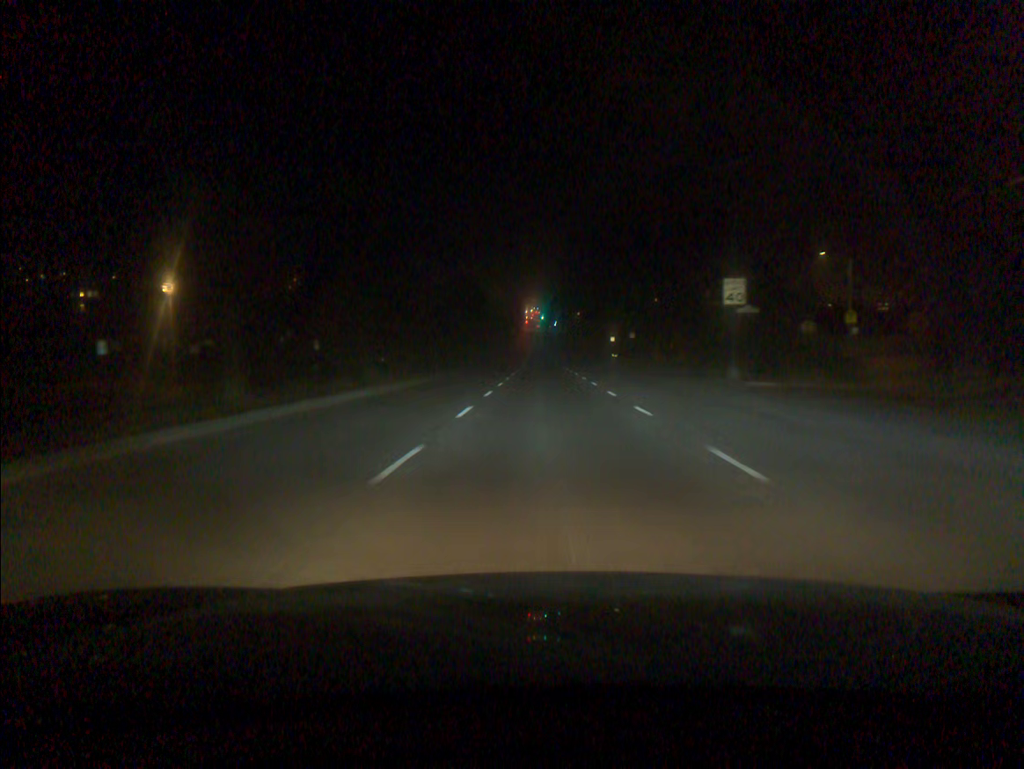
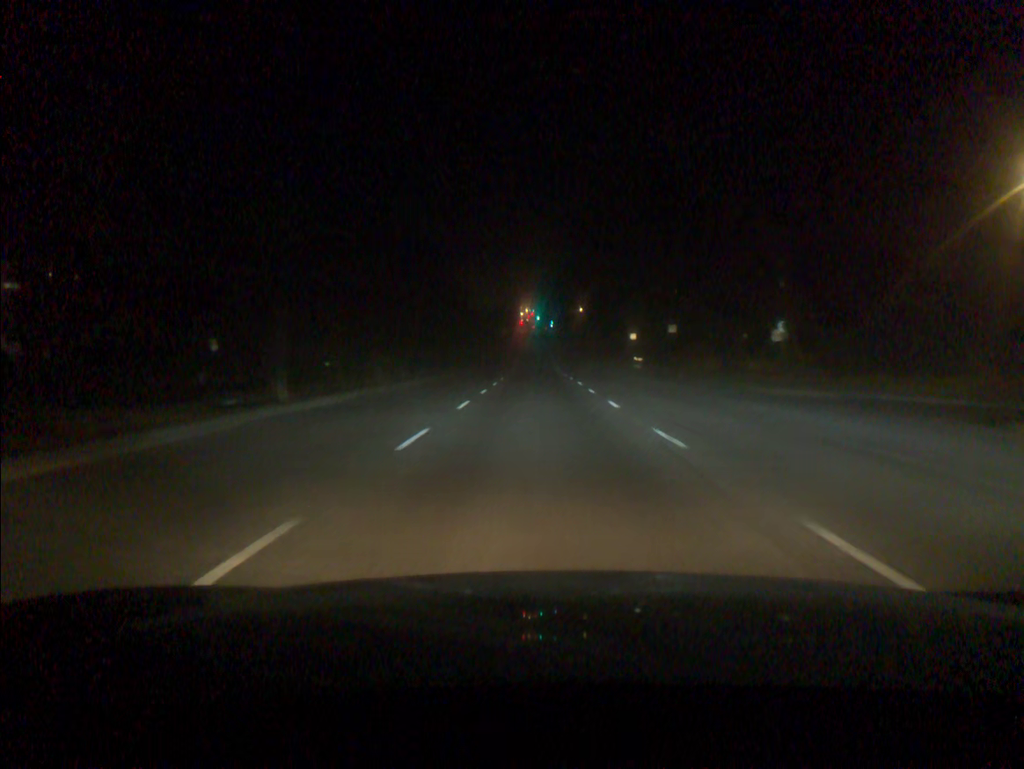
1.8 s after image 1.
(+0.1, +26.3) m; 0°
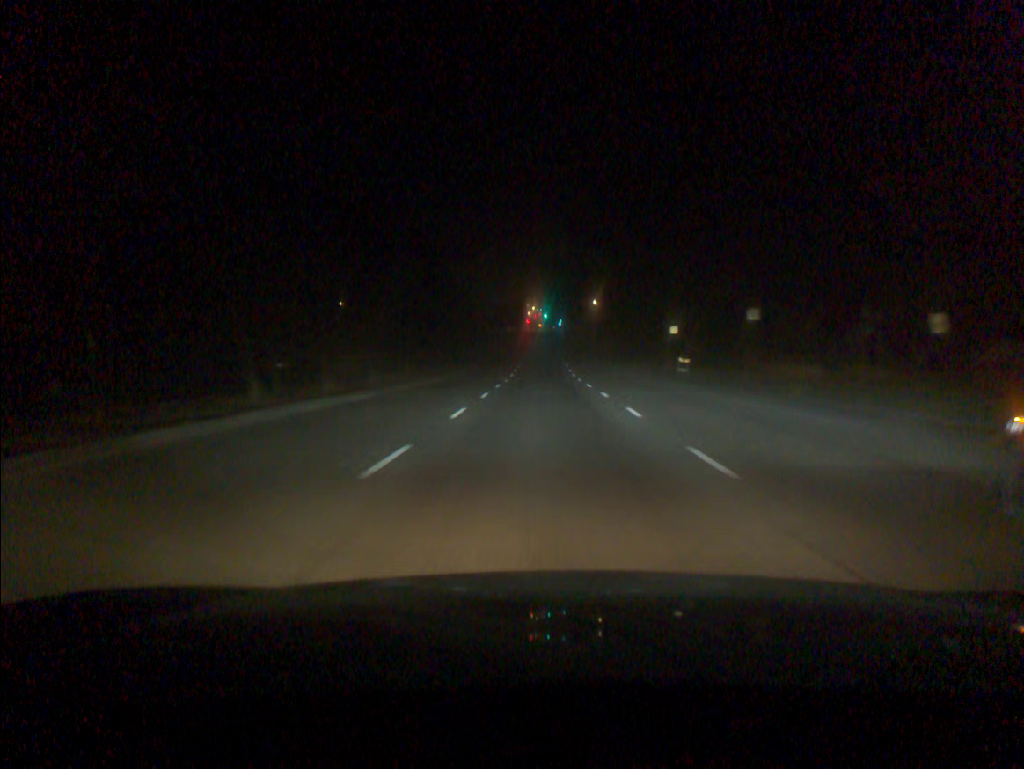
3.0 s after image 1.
(-0.1, +17.5) m; -1°
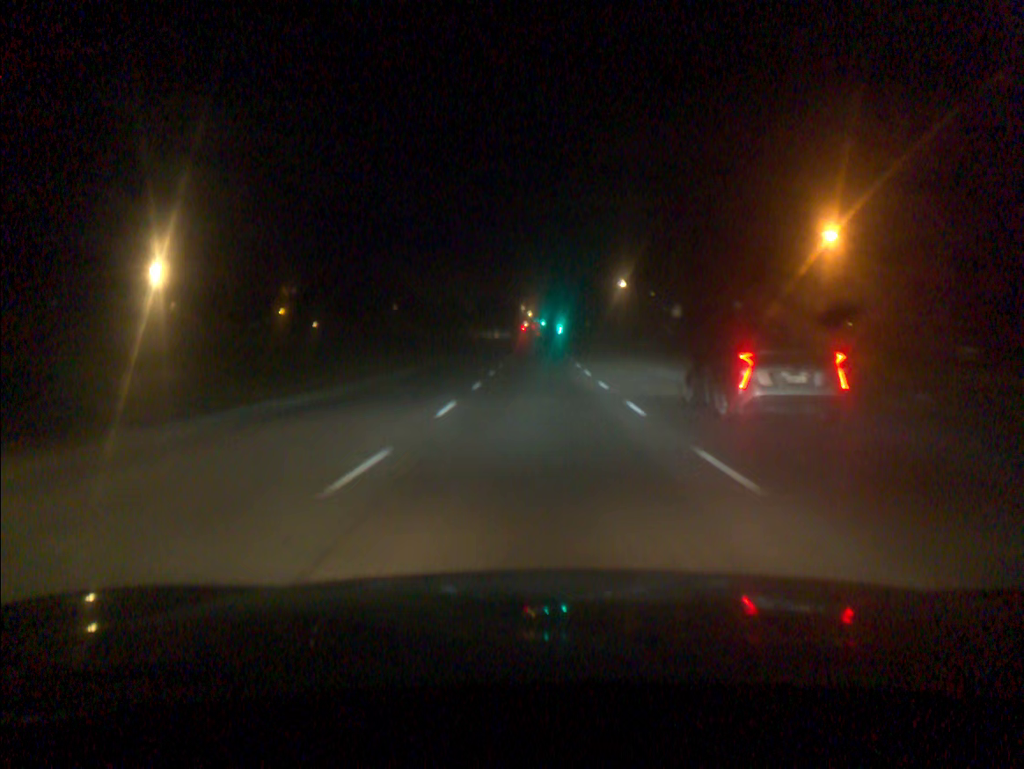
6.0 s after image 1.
(+0.1, +44.2) m; 0°
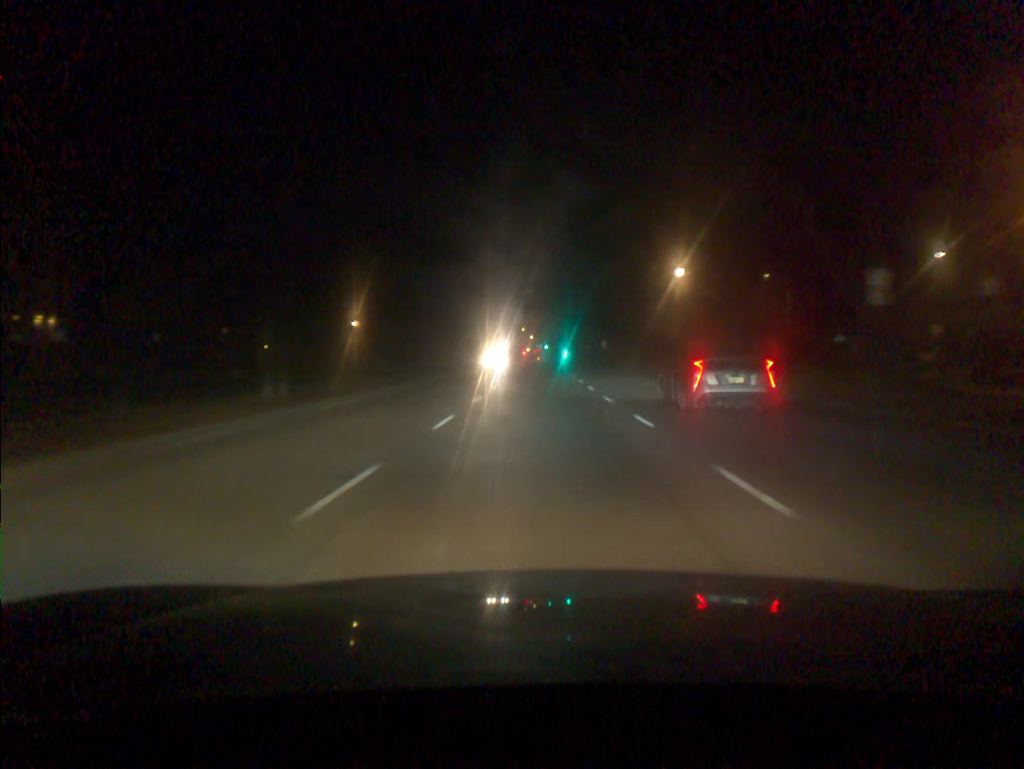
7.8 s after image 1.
(-0.1, +29.8) m; 0°
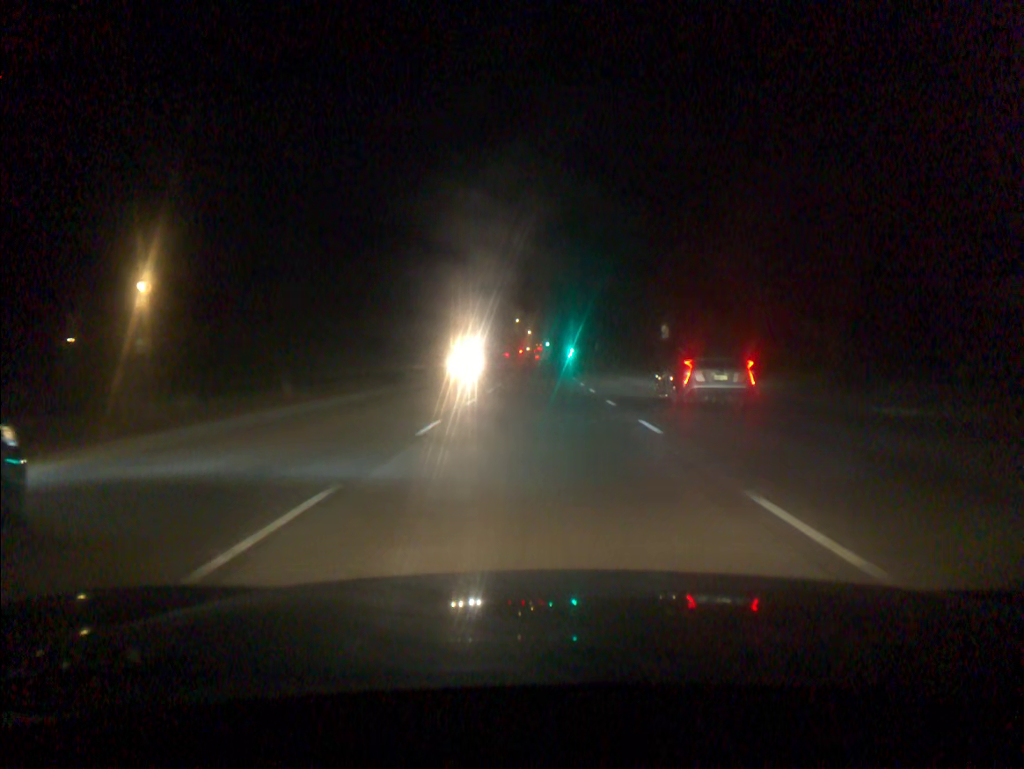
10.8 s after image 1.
(+0.1, +52.9) m; 0°
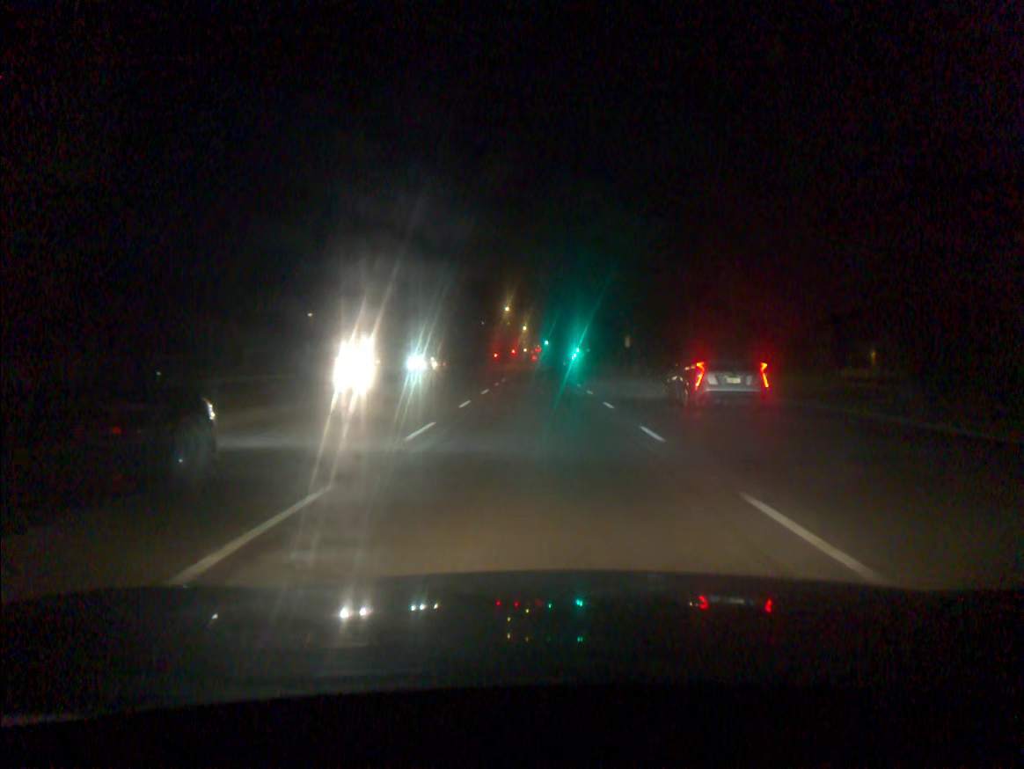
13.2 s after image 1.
(+0.1, +44.0) m; 0°
